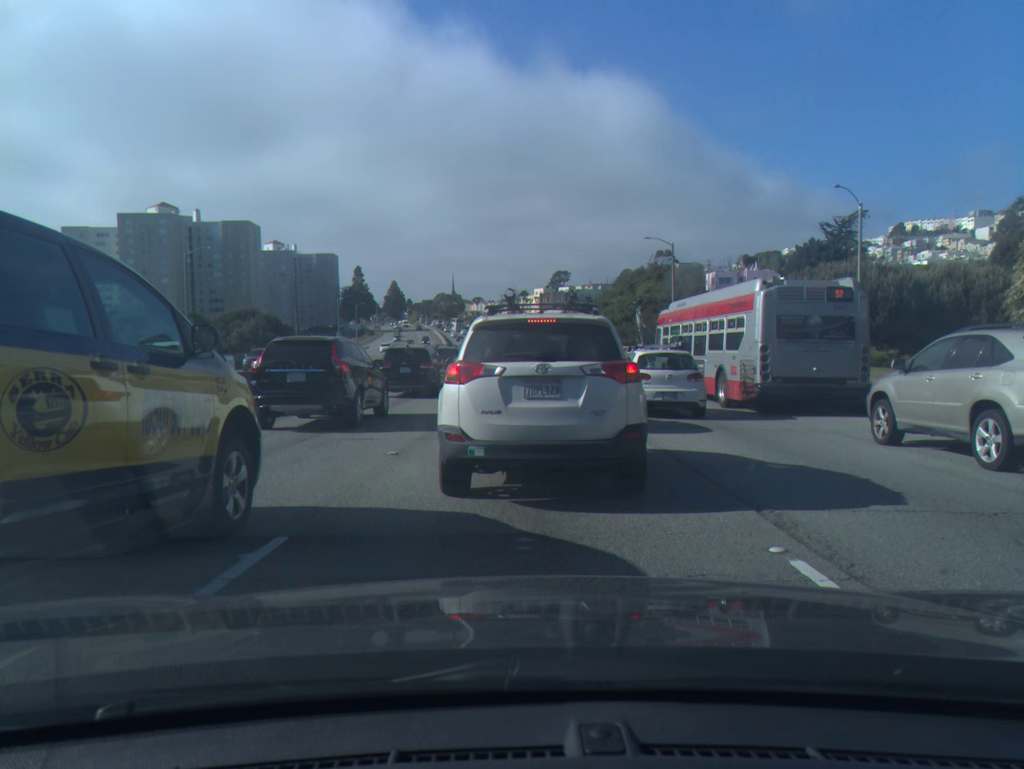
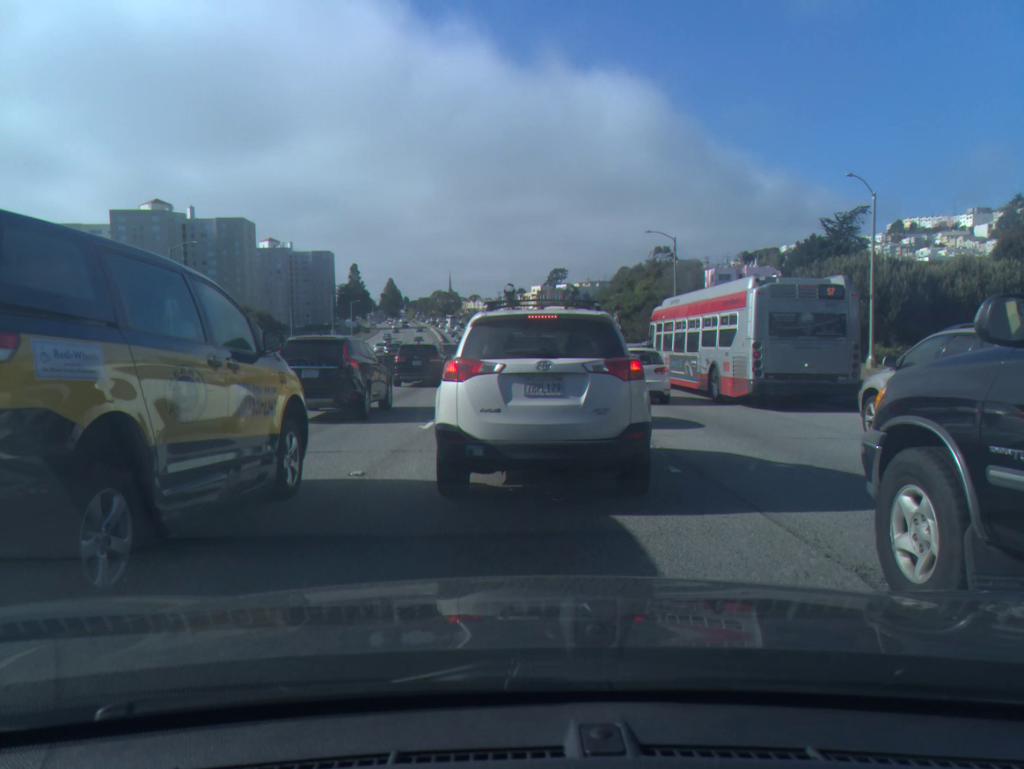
(0.0, +2.0) m; 0°
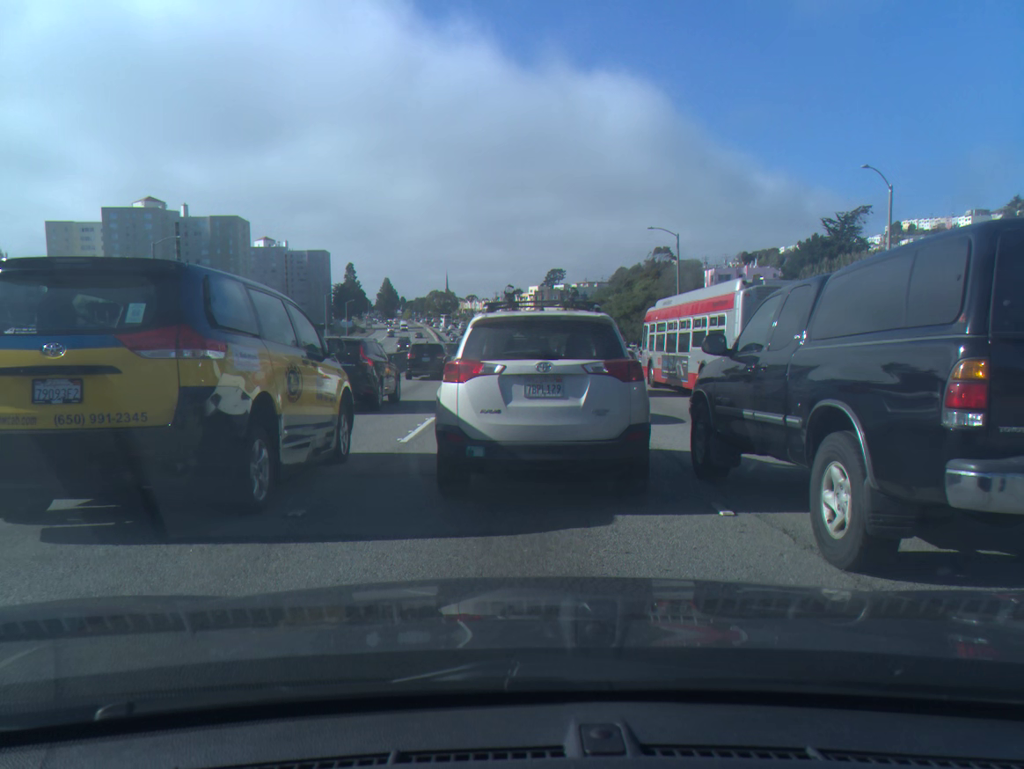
(0.0, +2.1) m; +1°
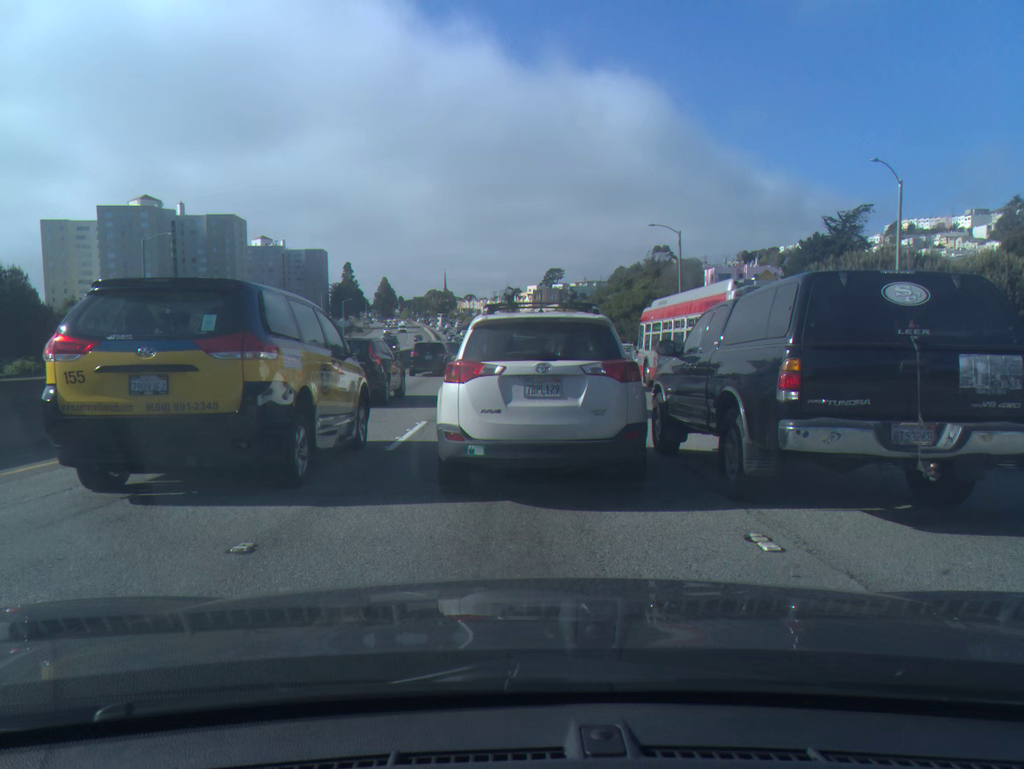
(0.0, +1.1) m; 0°
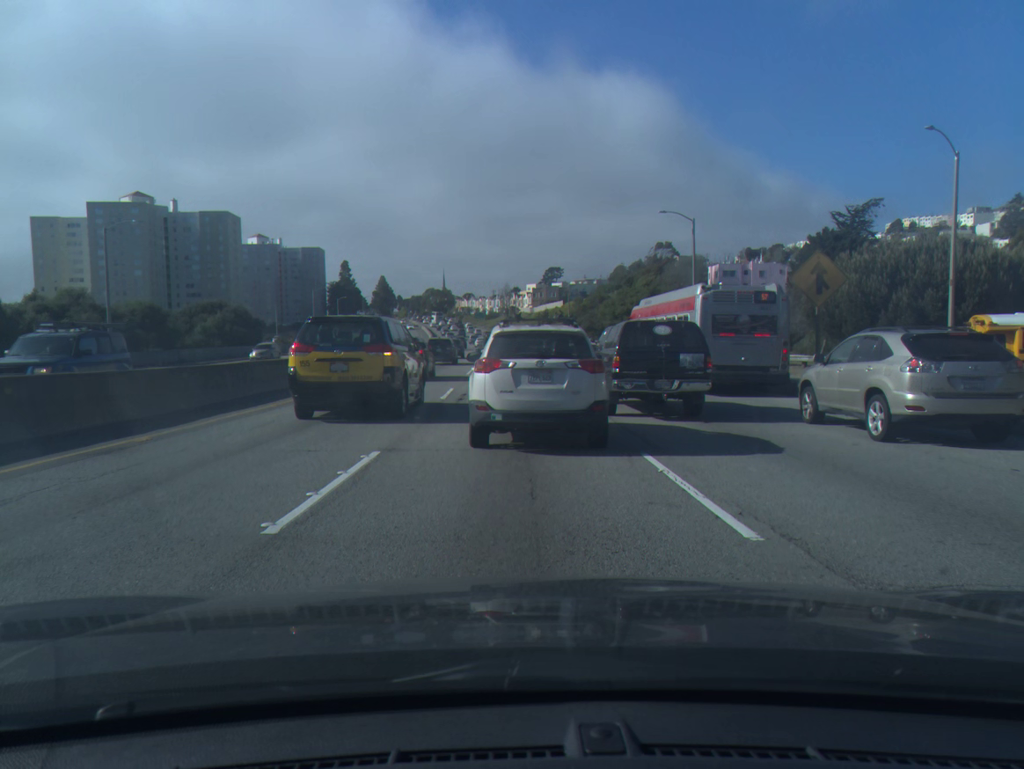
(0.0, +5.0) m; 0°
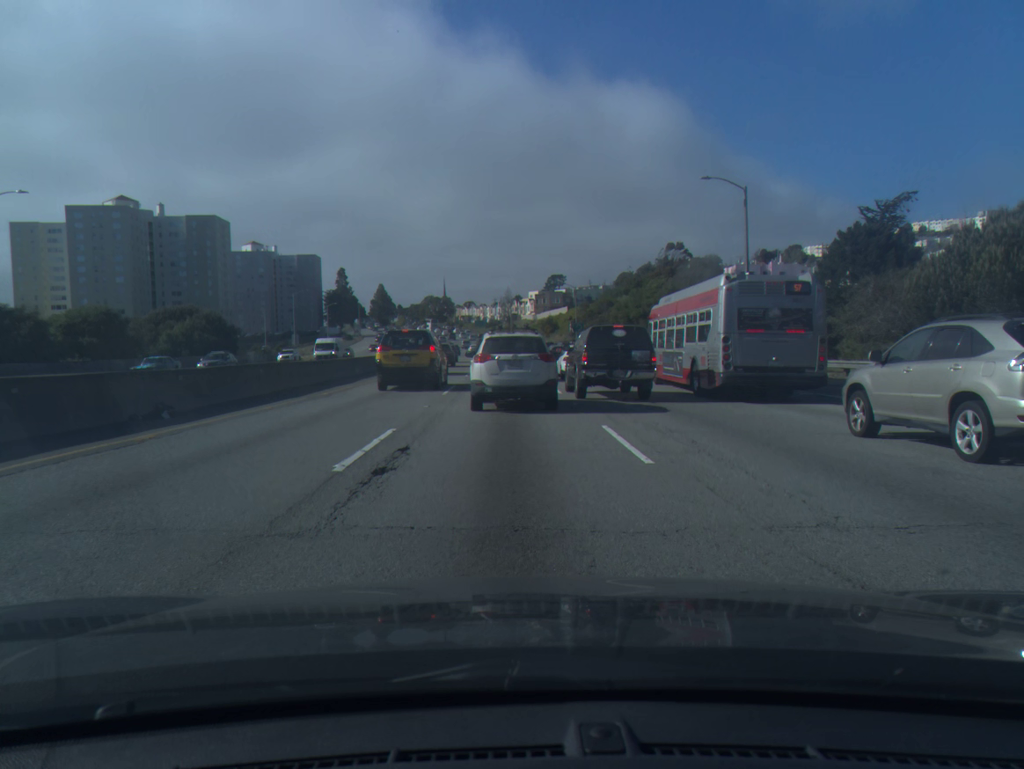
(0.0, +11.7) m; 0°
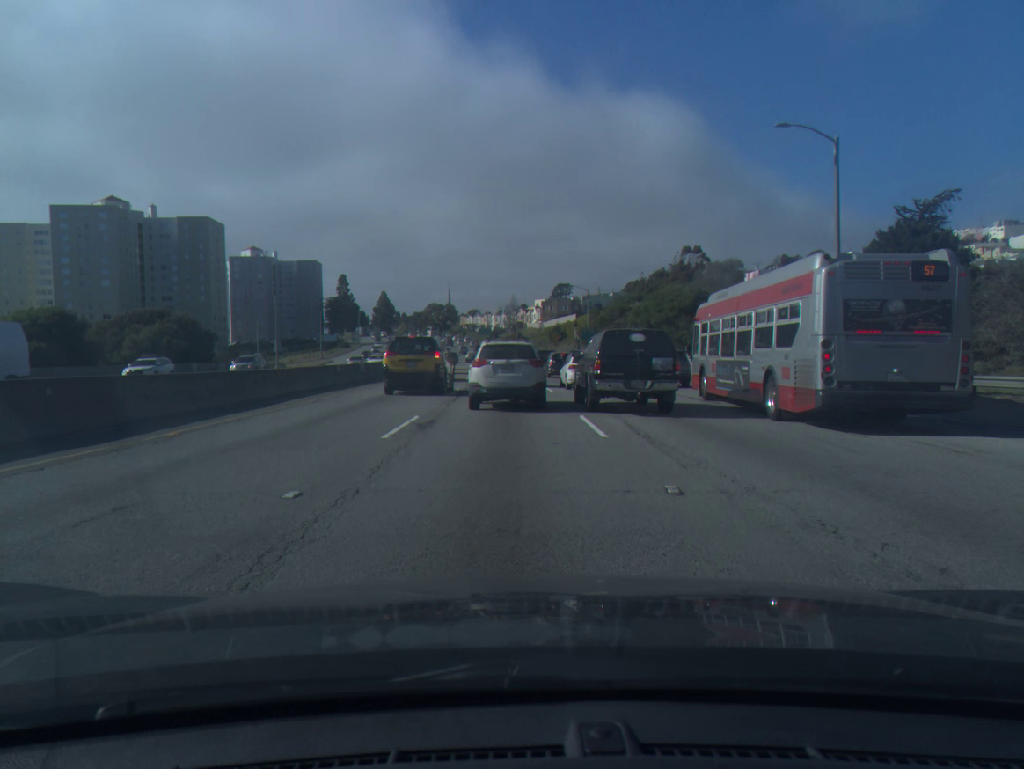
(0.0, +10.7) m; 0°
